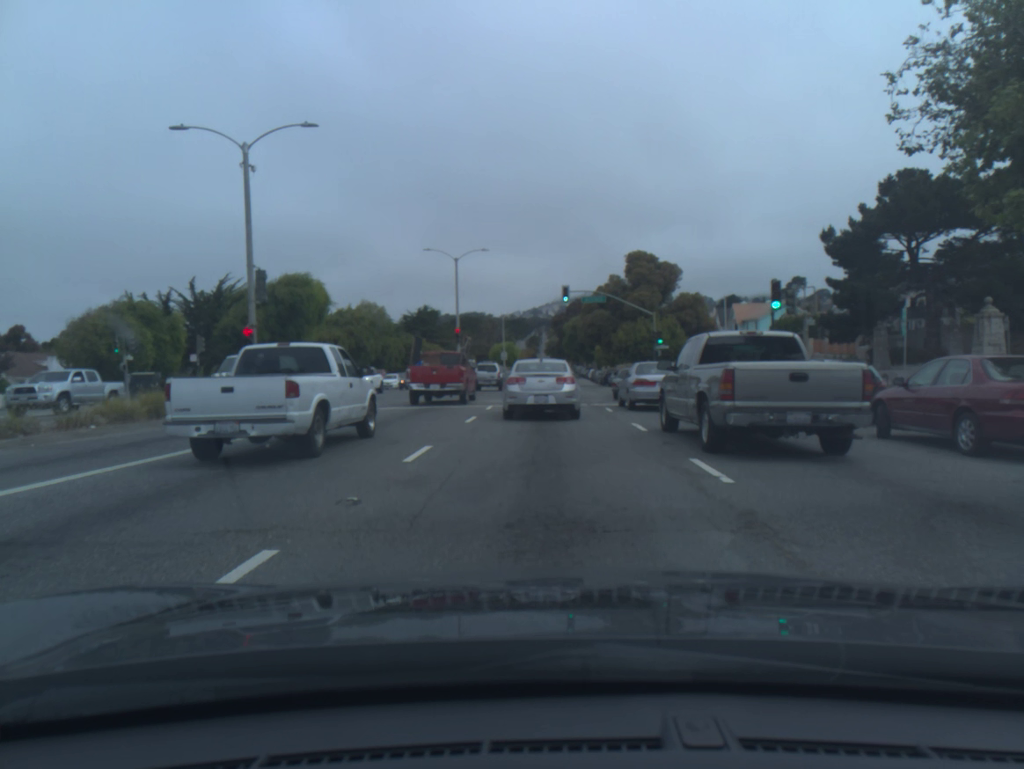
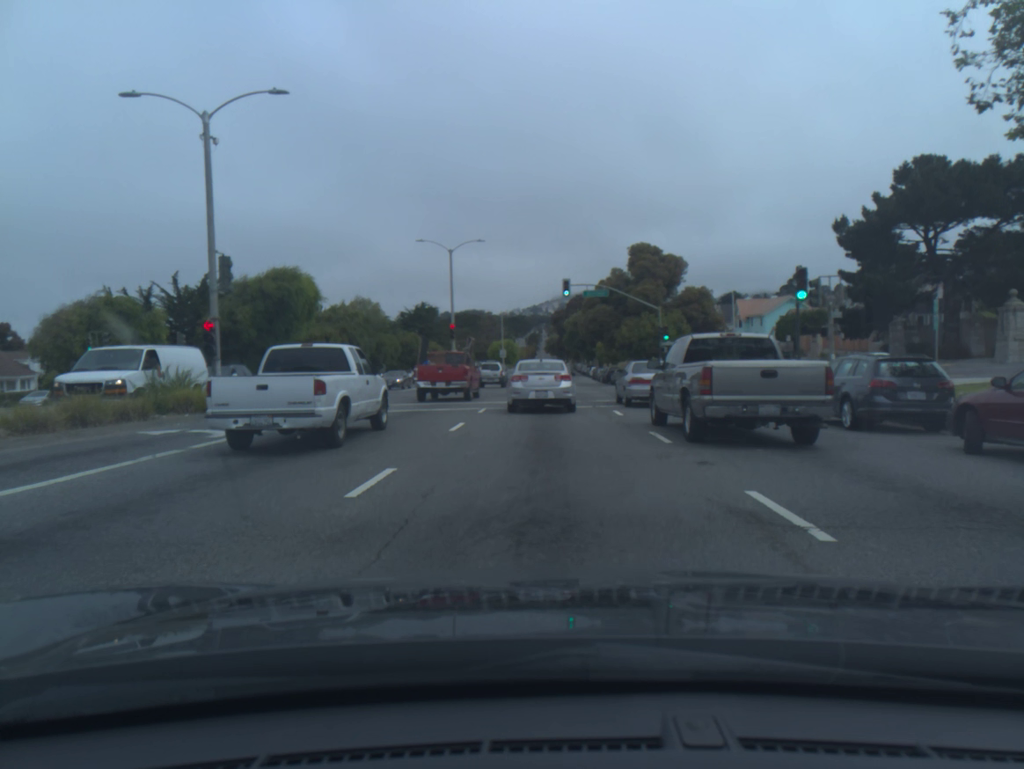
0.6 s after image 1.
(0.0, +2.8) m; 0°
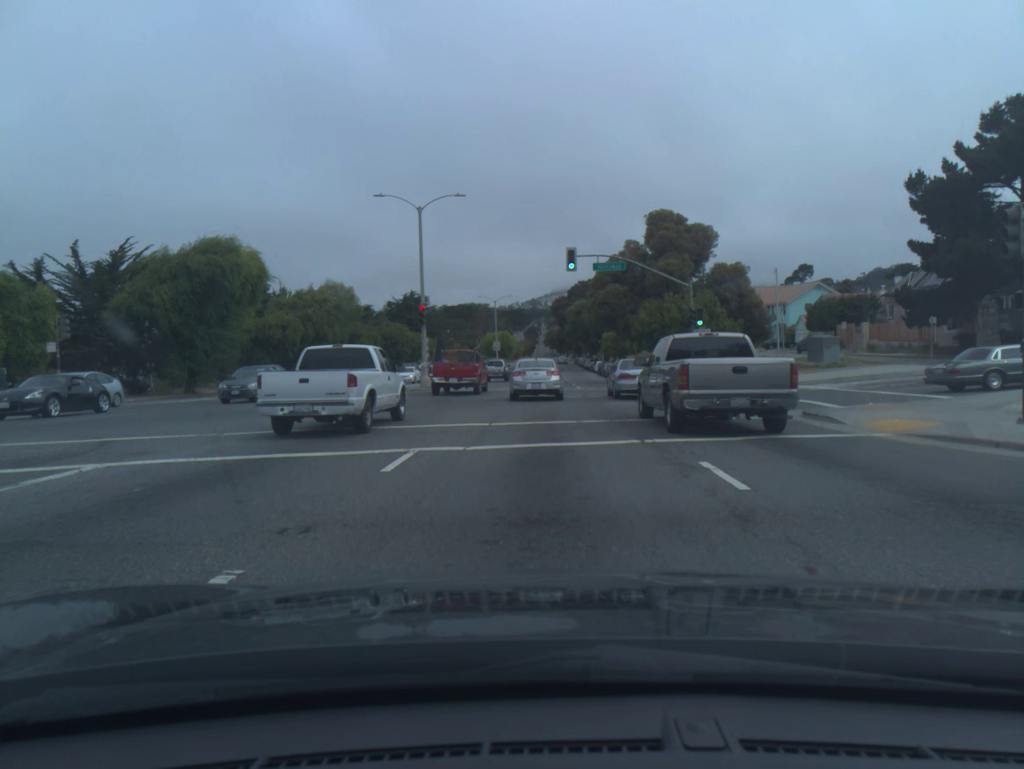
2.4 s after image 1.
(0.0, +12.0) m; 0°
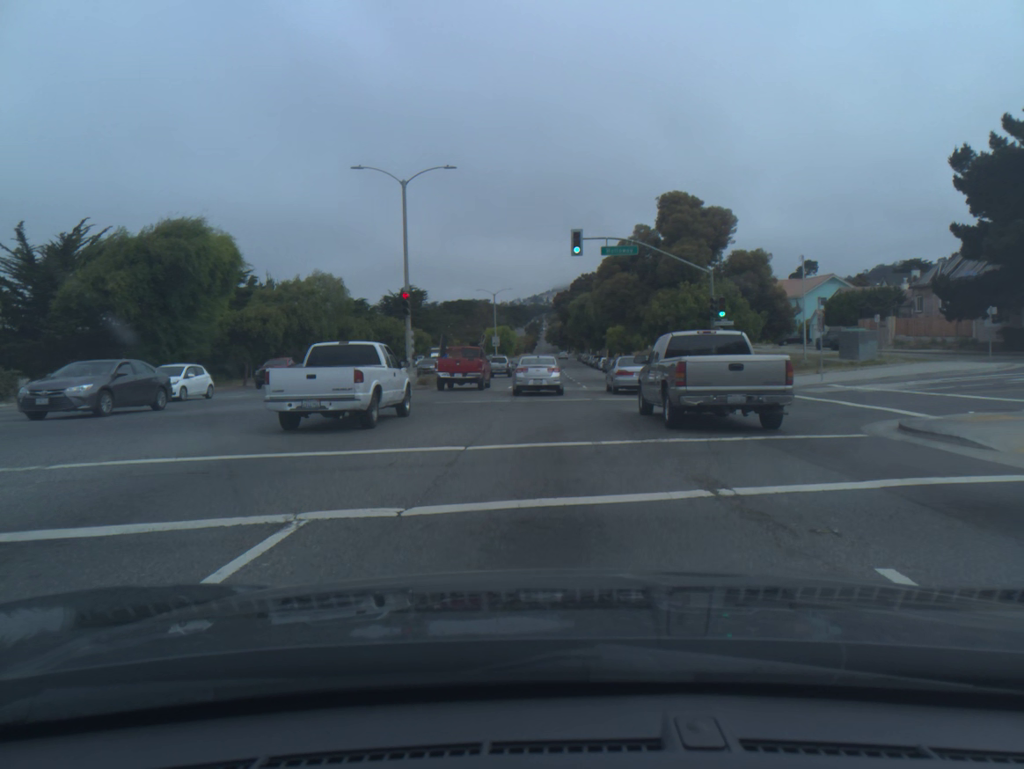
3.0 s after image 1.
(0.0, +5.0) m; 0°
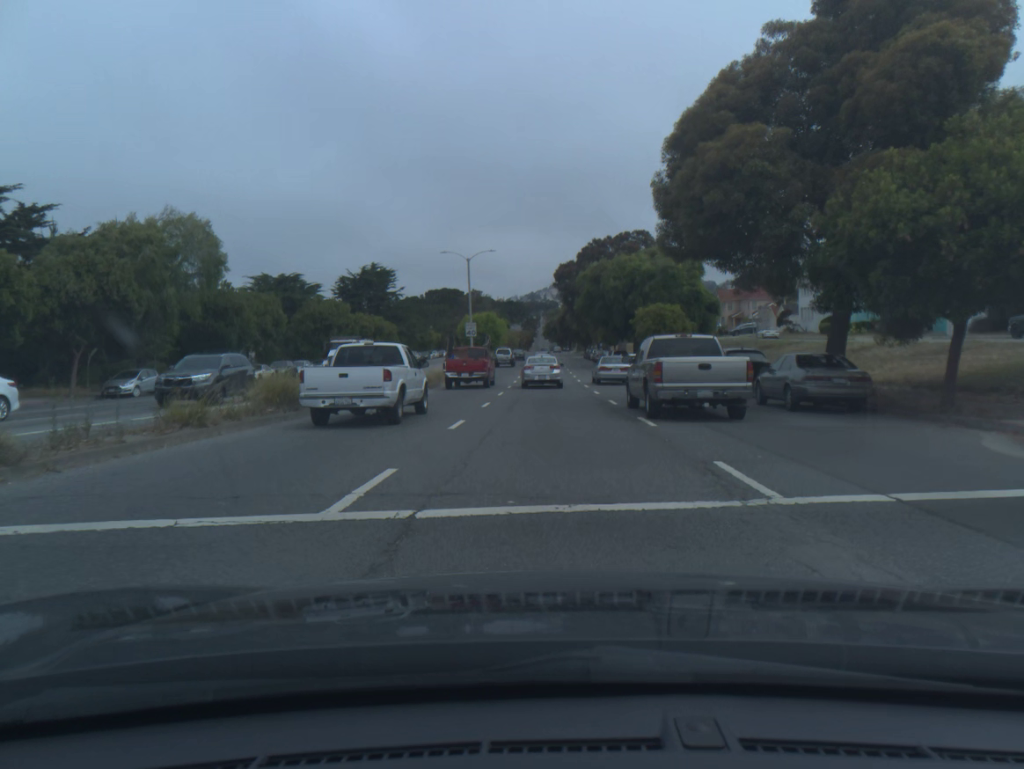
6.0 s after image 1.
(0.0, +30.3) m; +1°
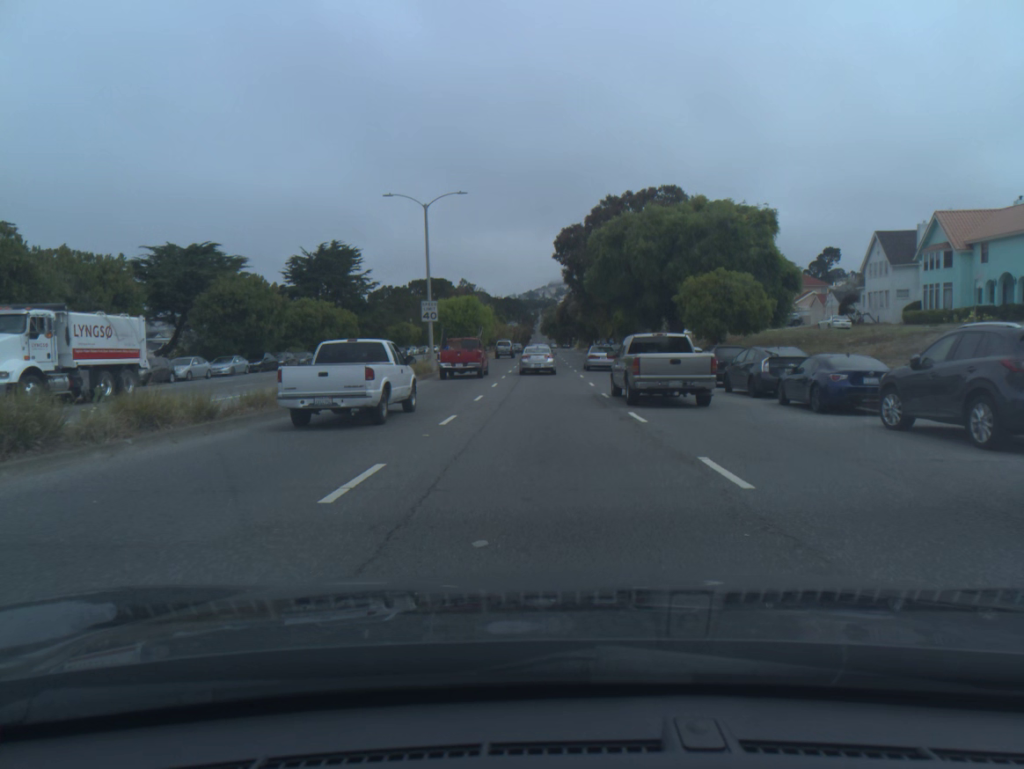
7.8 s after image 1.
(0.0, +21.9) m; 0°
